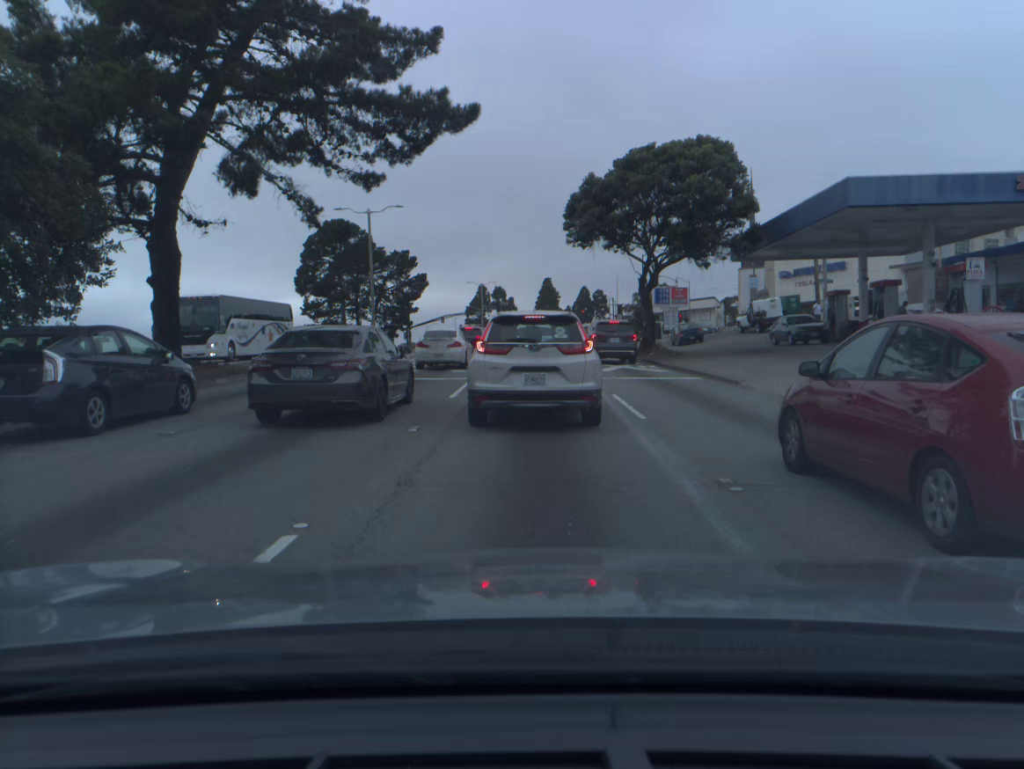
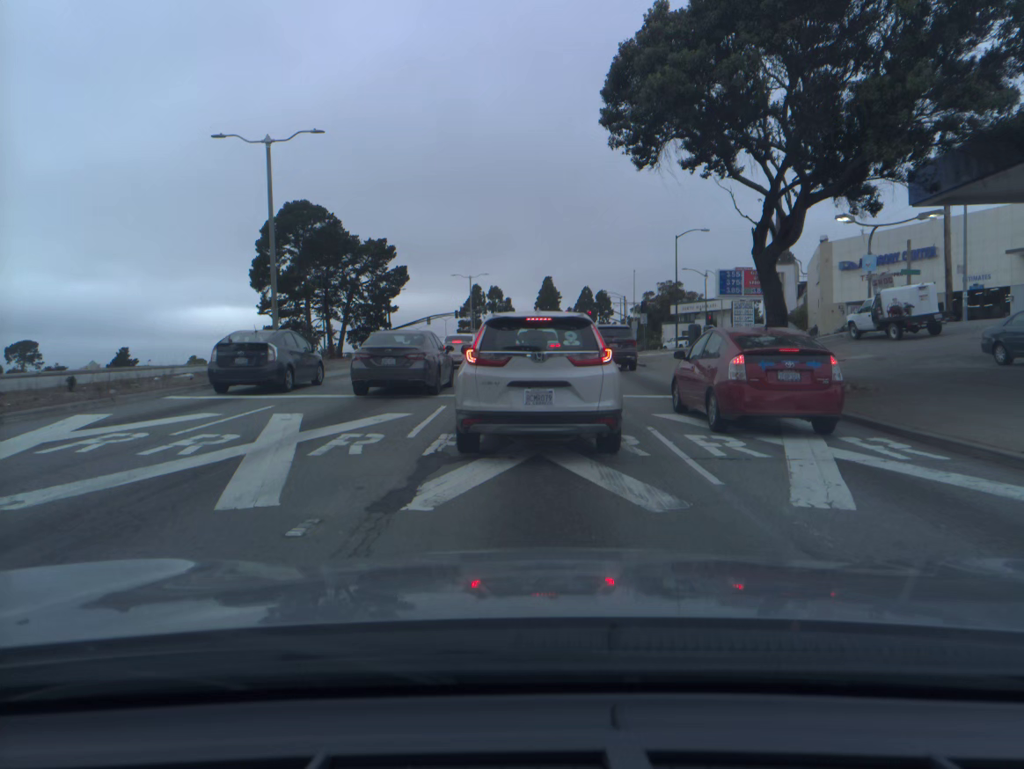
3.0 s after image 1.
(+0.1, +19.9) m; 0°
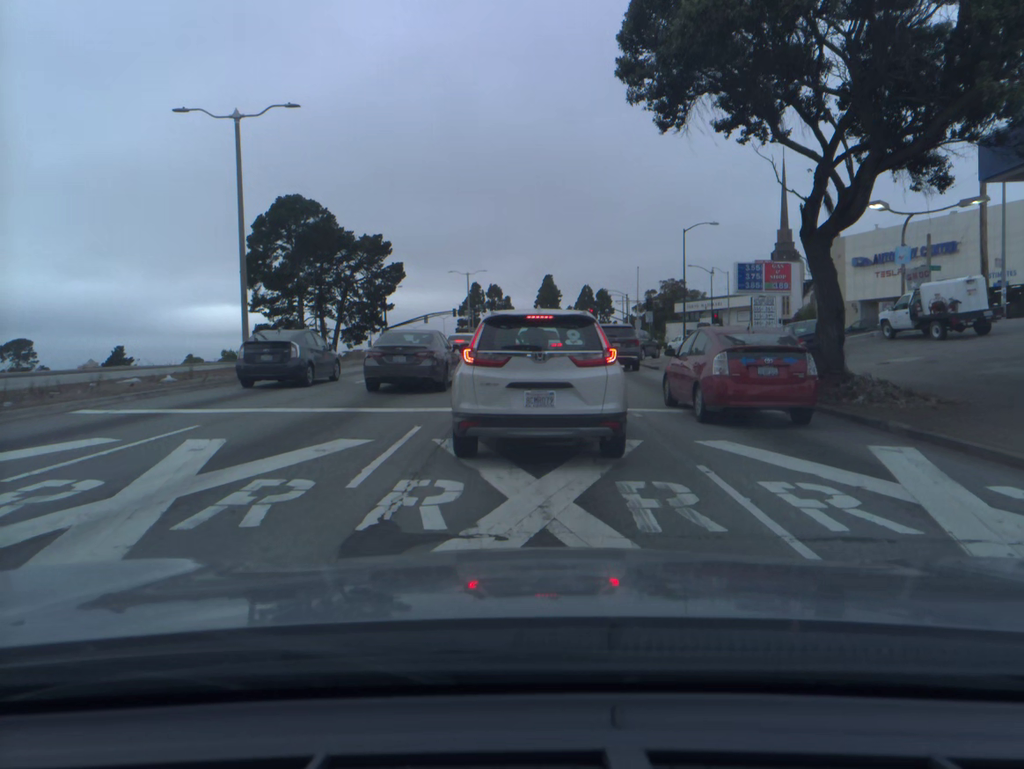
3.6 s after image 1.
(0.0, +3.5) m; 0°
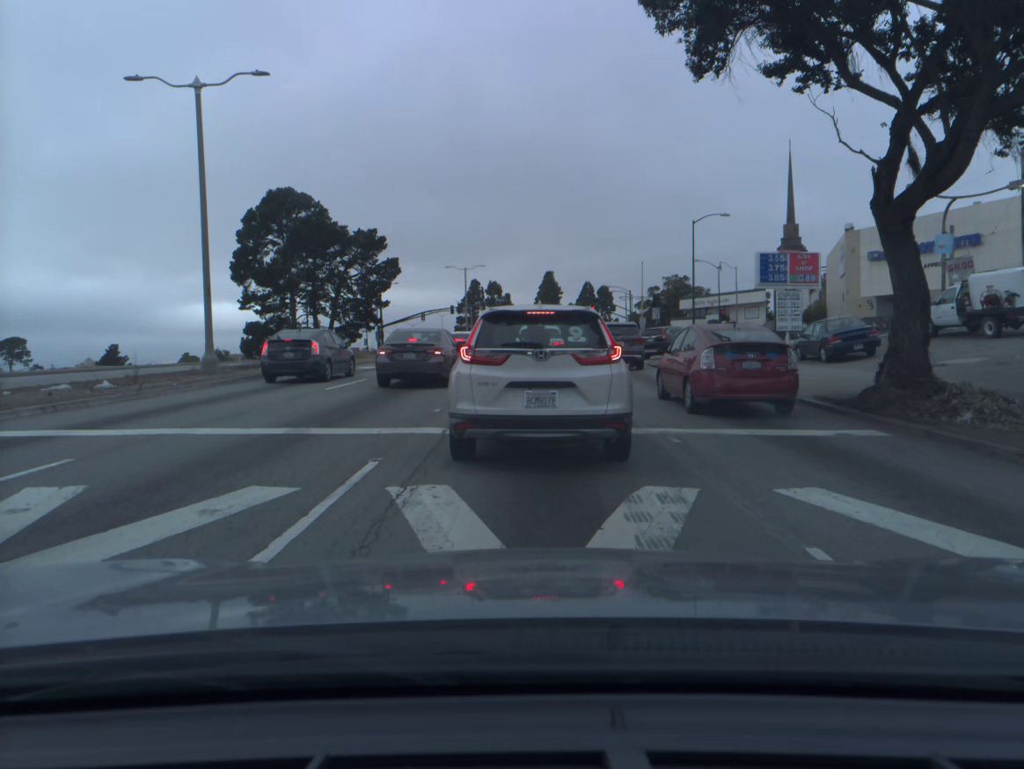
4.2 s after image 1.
(0.0, +3.2) m; 0°
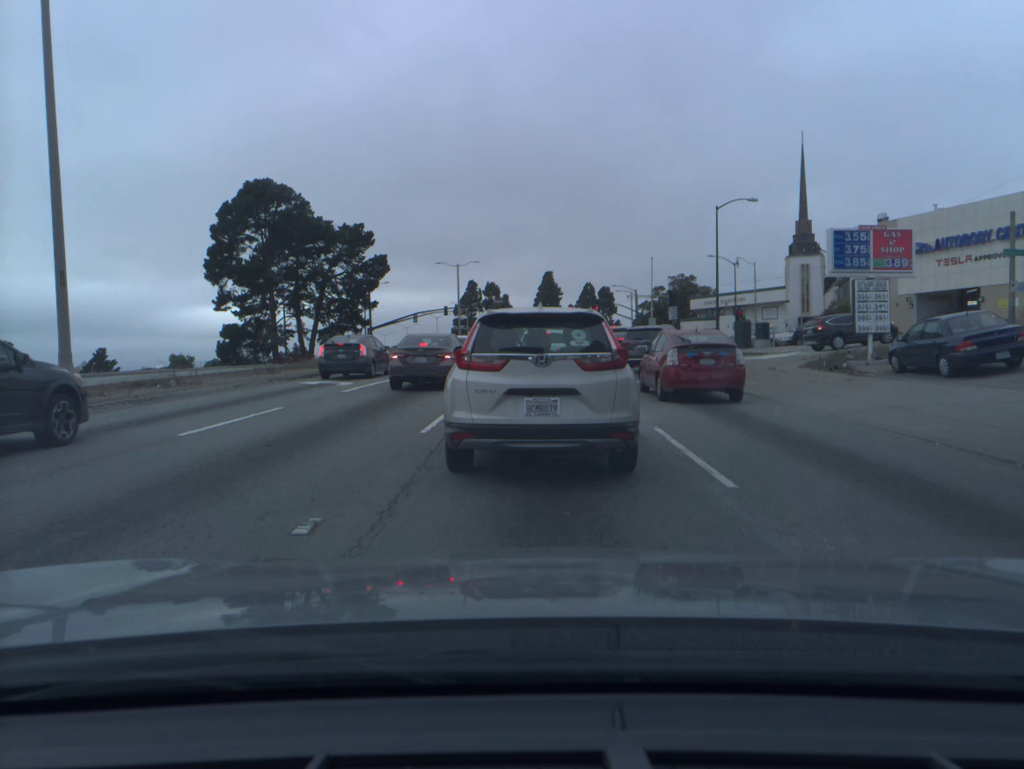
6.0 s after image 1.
(0.0, +7.9) m; 0°
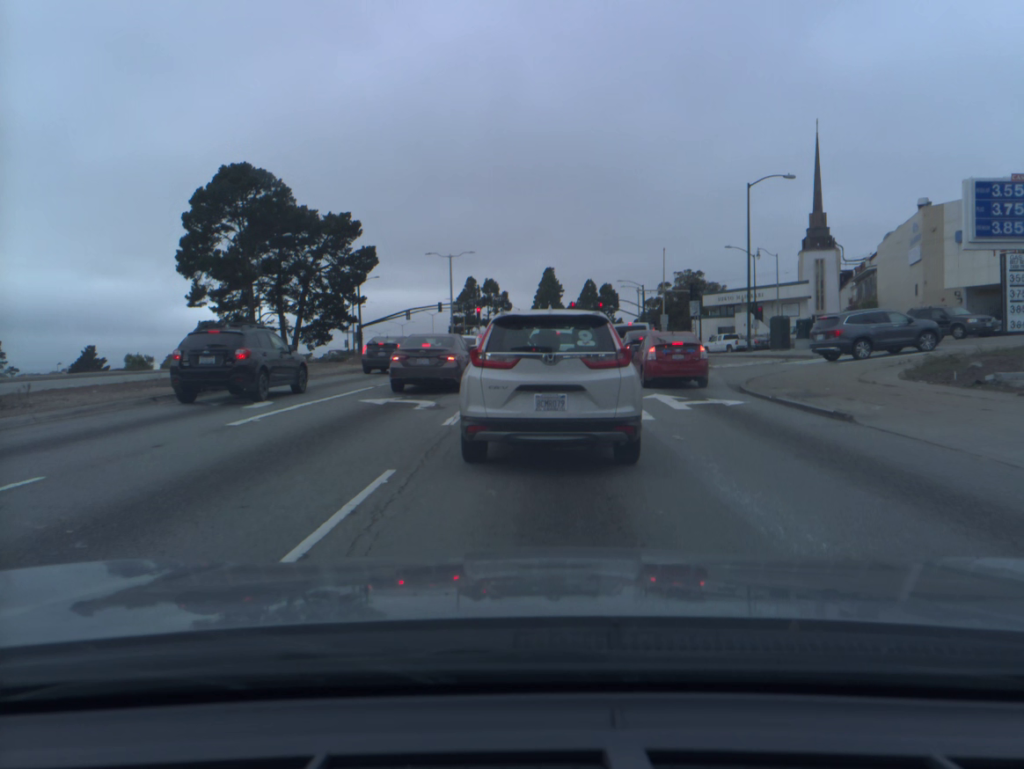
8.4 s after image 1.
(0.0, +7.5) m; 0°
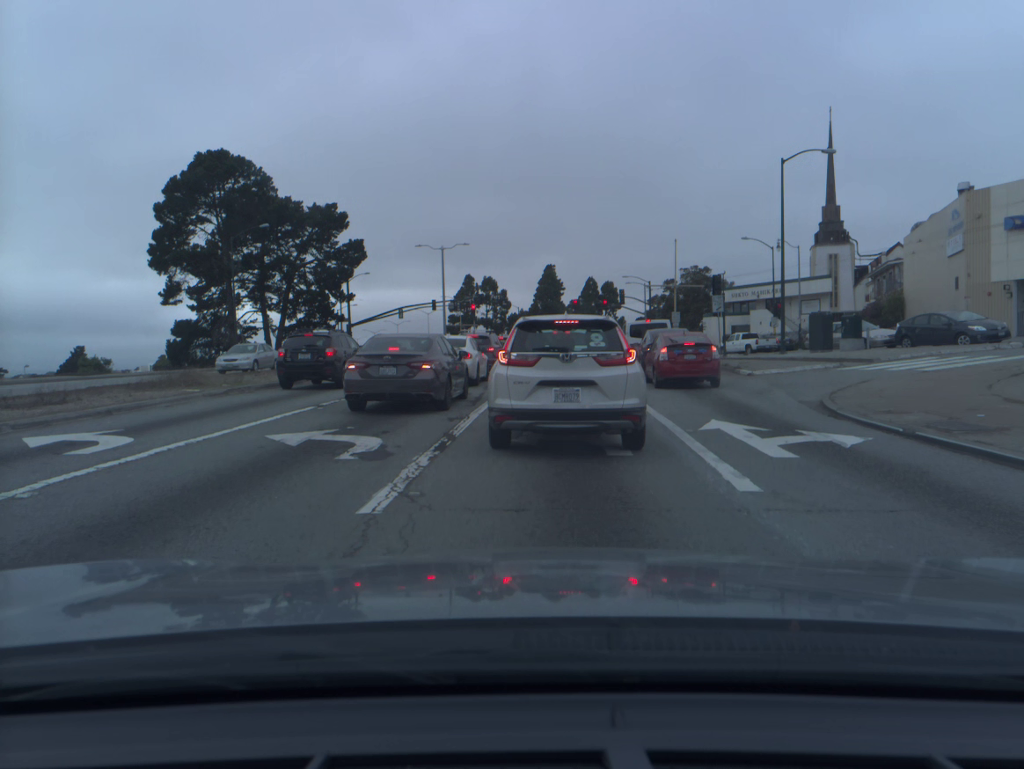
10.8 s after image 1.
(0.0, +5.8) m; 0°
